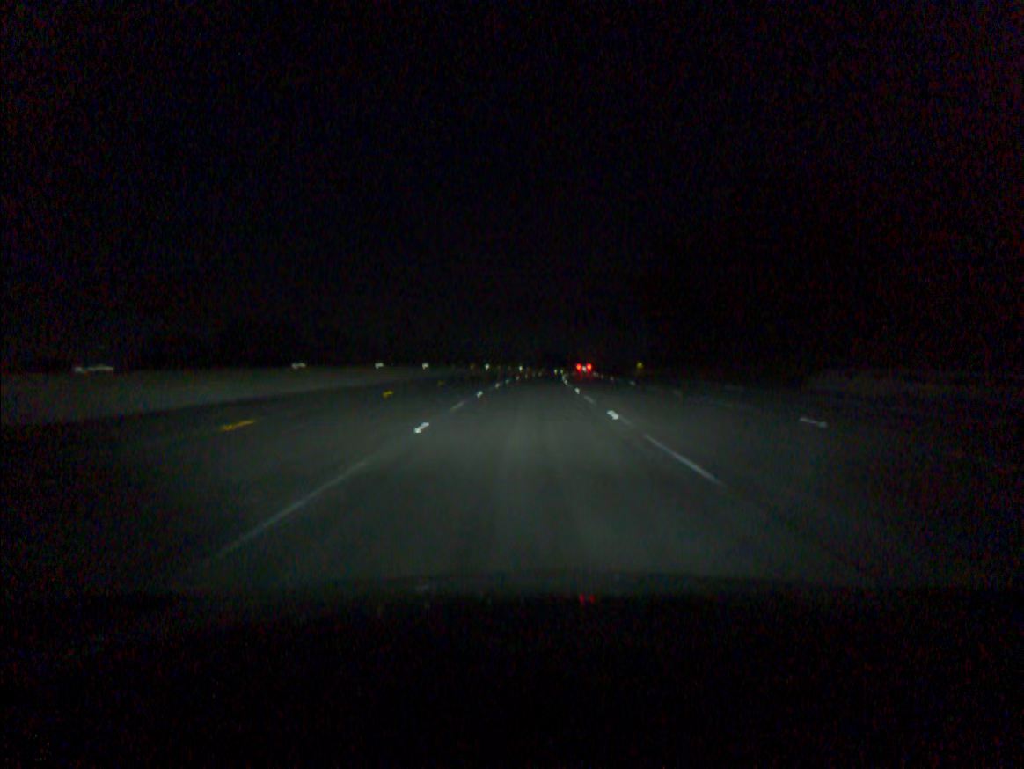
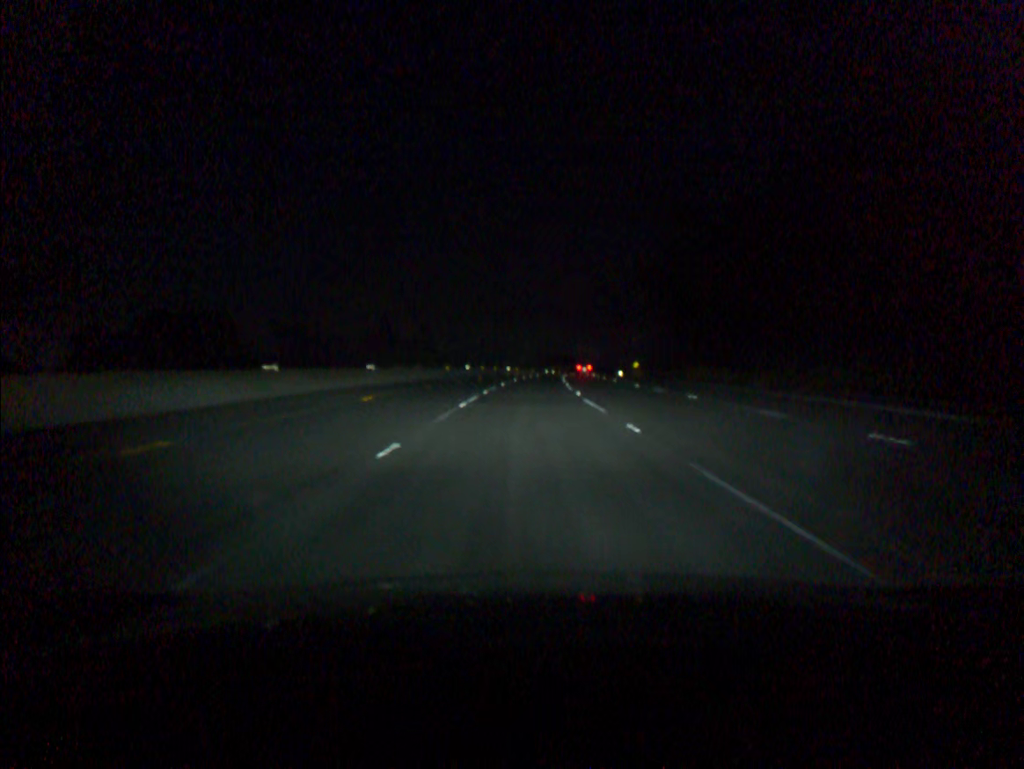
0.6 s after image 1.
(+0.1, +18.0) m; +1°
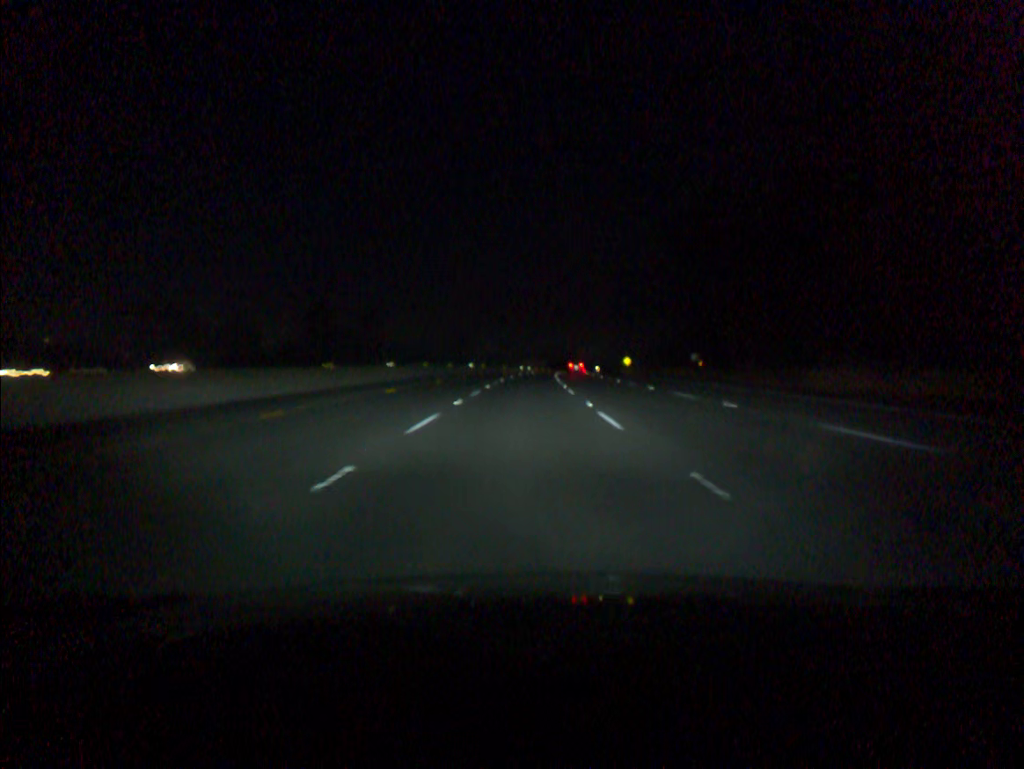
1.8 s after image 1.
(+0.6, +36.1) m; +2°
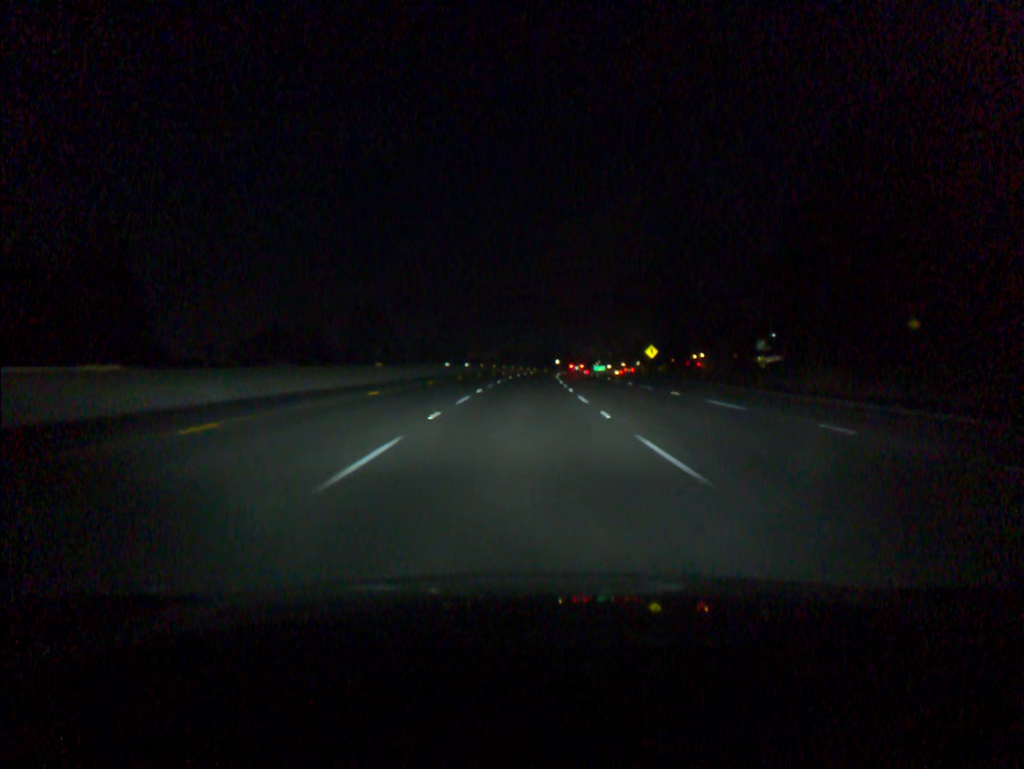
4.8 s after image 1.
(+2.6, +91.1) m; +4°
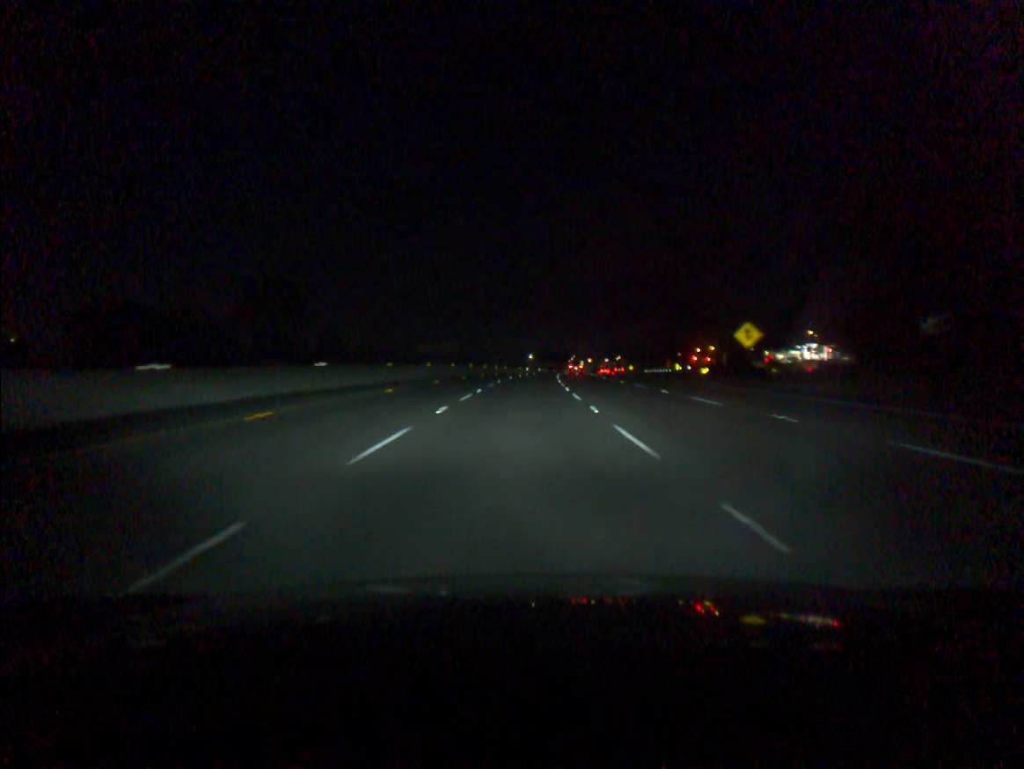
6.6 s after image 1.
(+1.1, +55.0) m; +2°
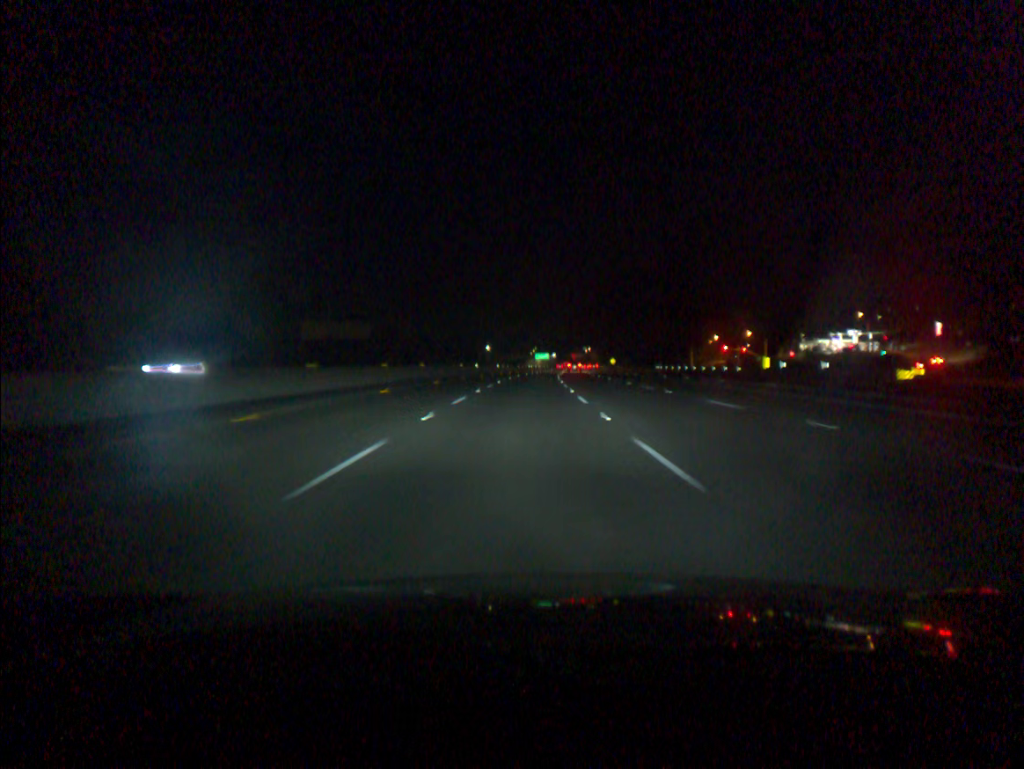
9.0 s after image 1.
(+1.9, +73.6) m; +3°
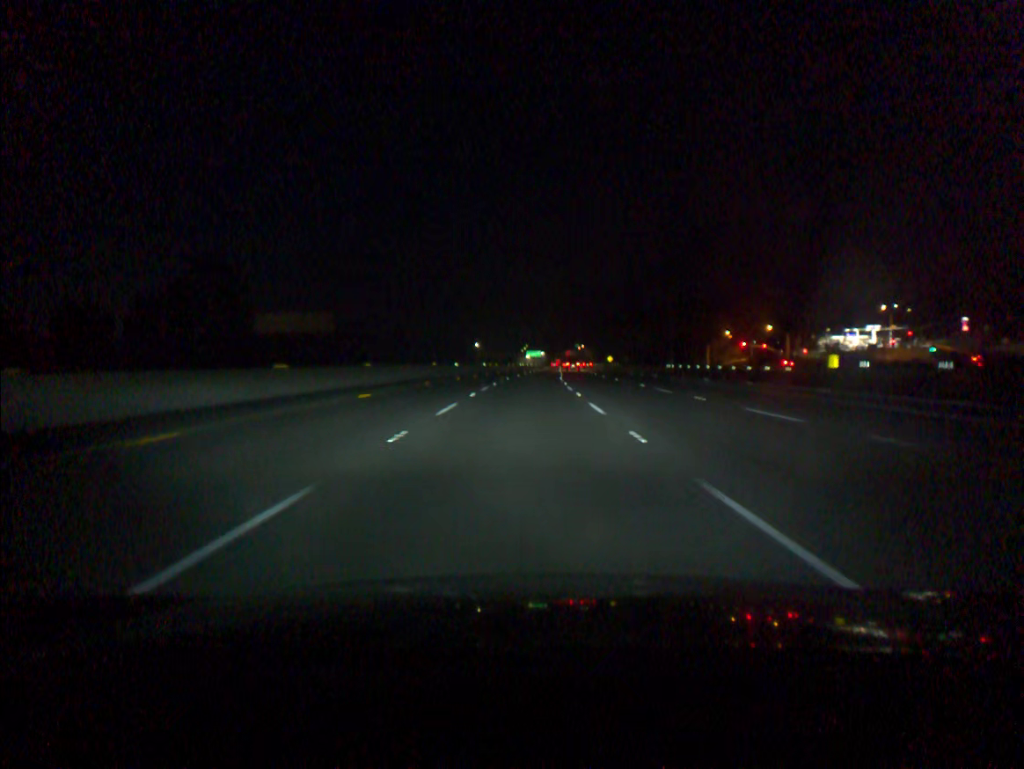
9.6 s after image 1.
(+0.1, +18.5) m; +1°
